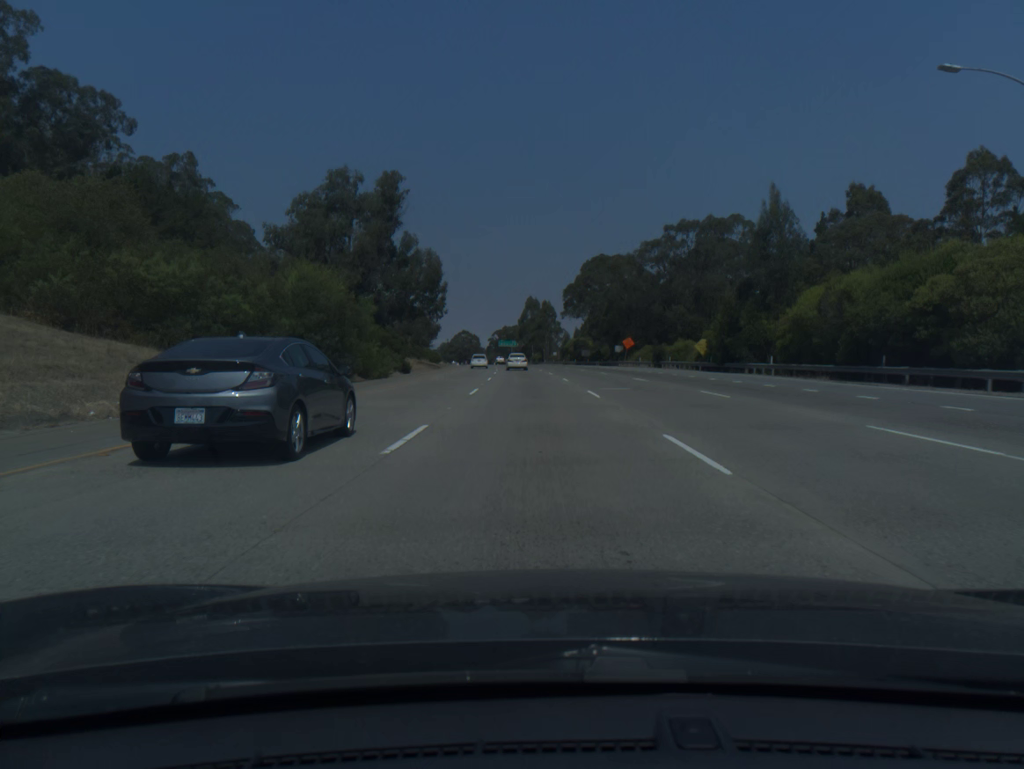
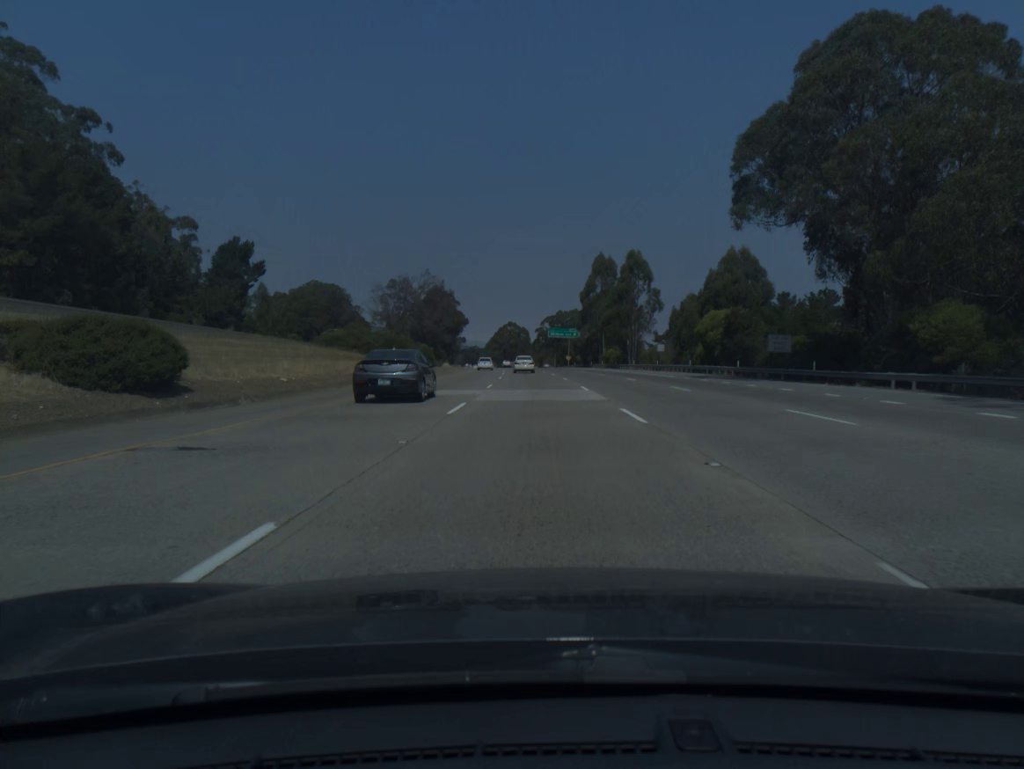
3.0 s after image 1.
(-3.5, +95.9) m; -4°
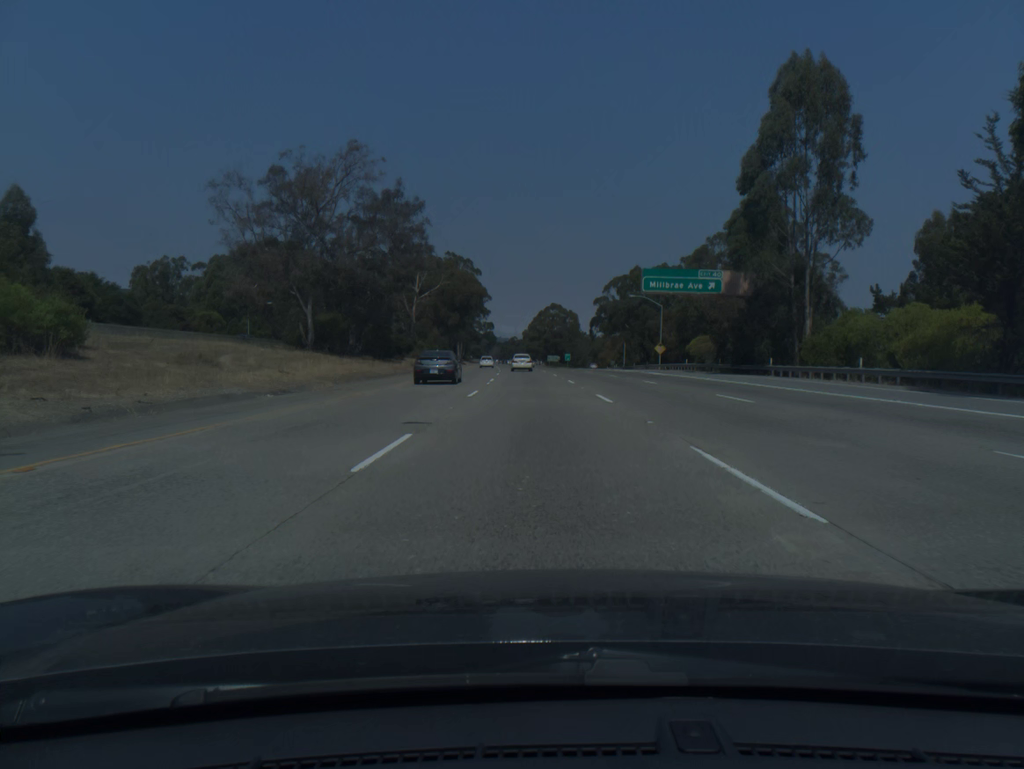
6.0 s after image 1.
(-2.7, +96.1) m; -3°
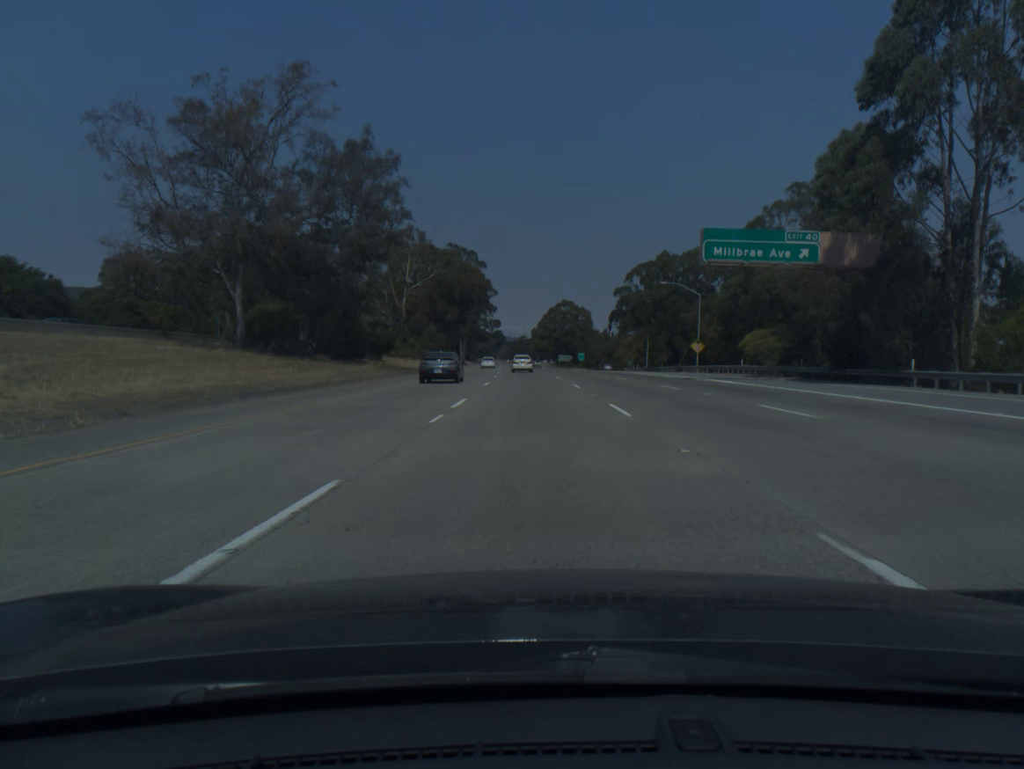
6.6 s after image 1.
(-0.1, +19.2) m; -1°
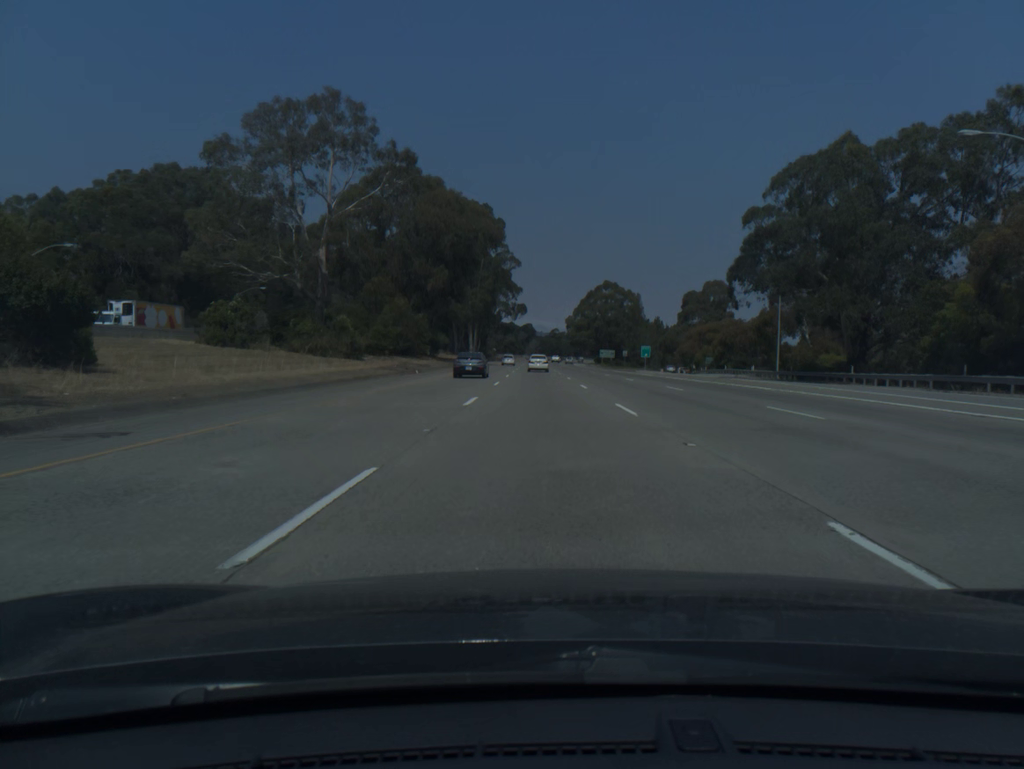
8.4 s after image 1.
(-1.3, +57.6) m; -2°
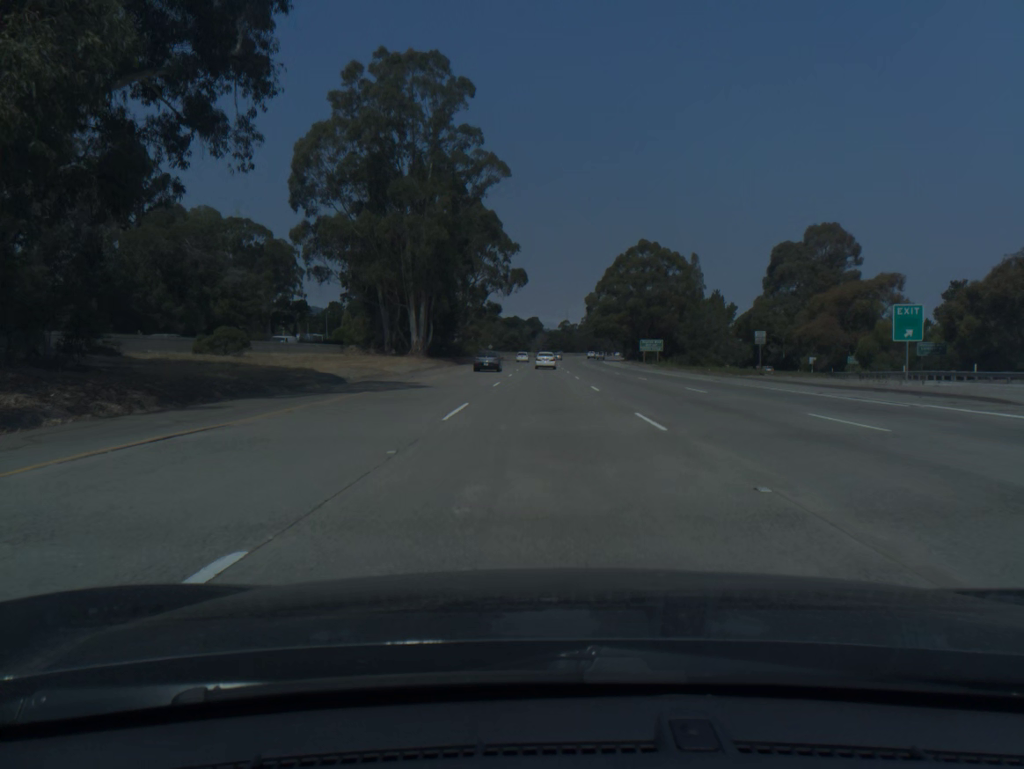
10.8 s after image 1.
(-0.4, +76.7) m; -1°
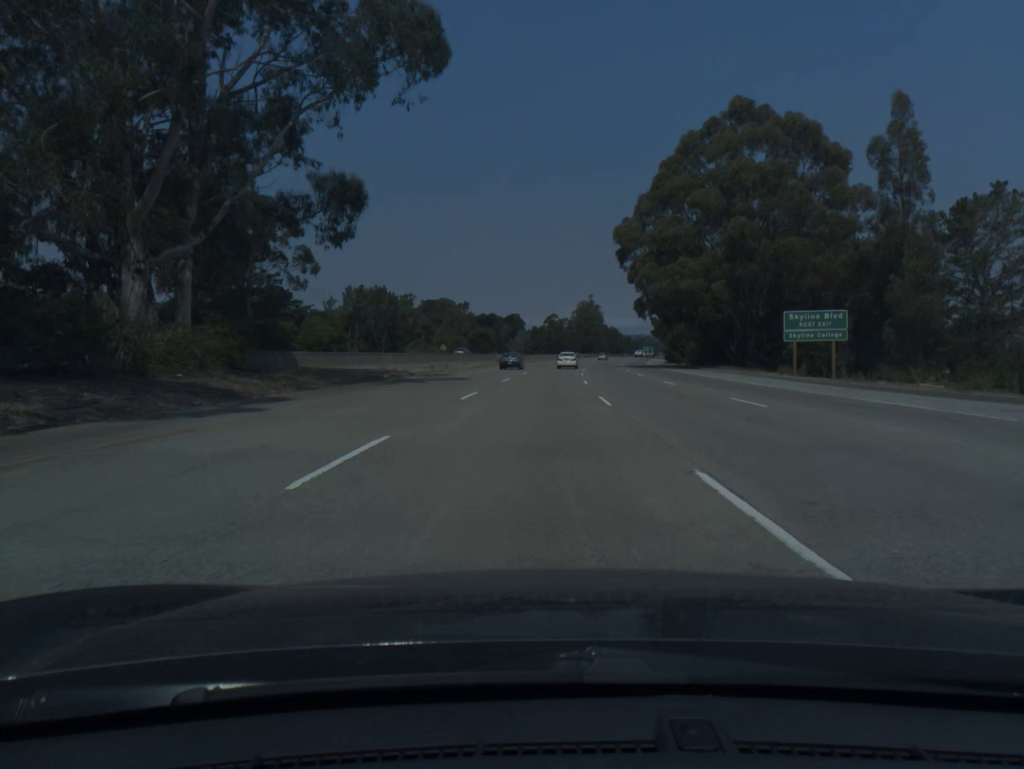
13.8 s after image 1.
(+0.5, +95.9) m; +1°
